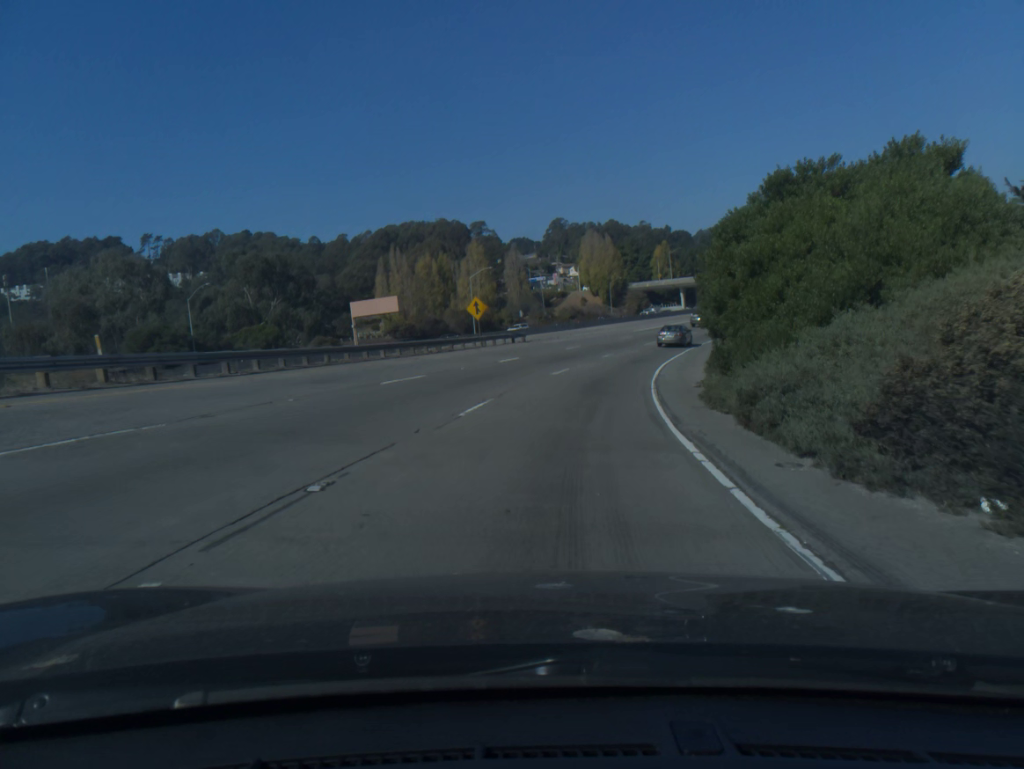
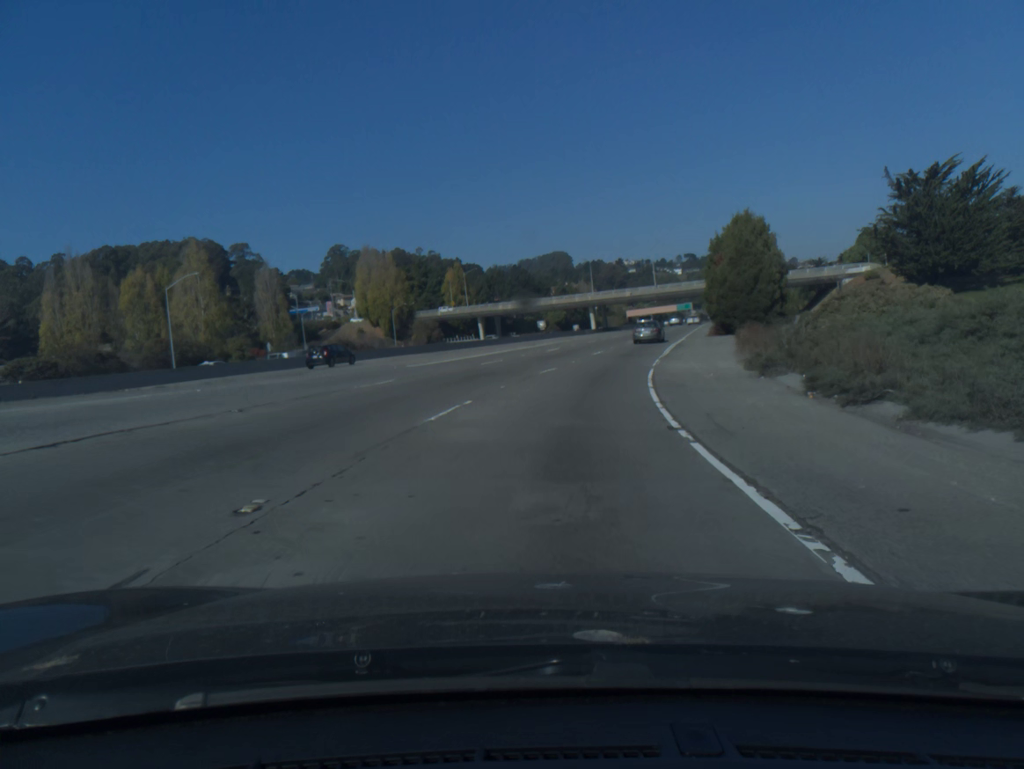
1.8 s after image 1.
(+5.5, +43.7) m; +15°
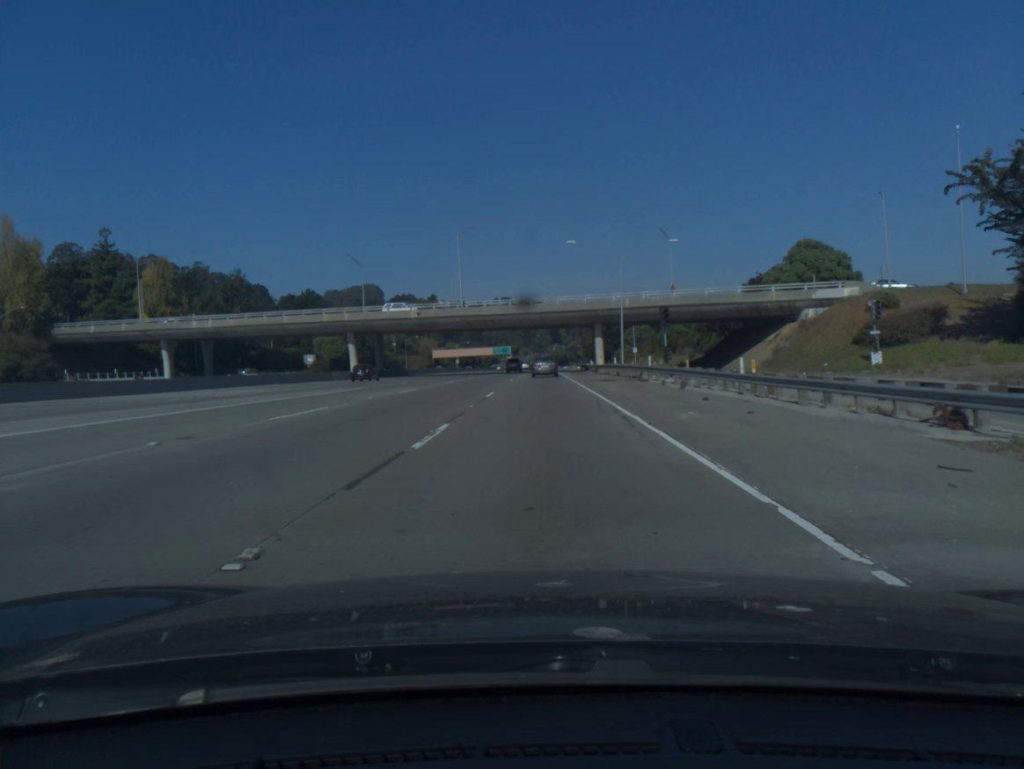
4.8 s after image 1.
(+11.4, +71.4) m; +14°
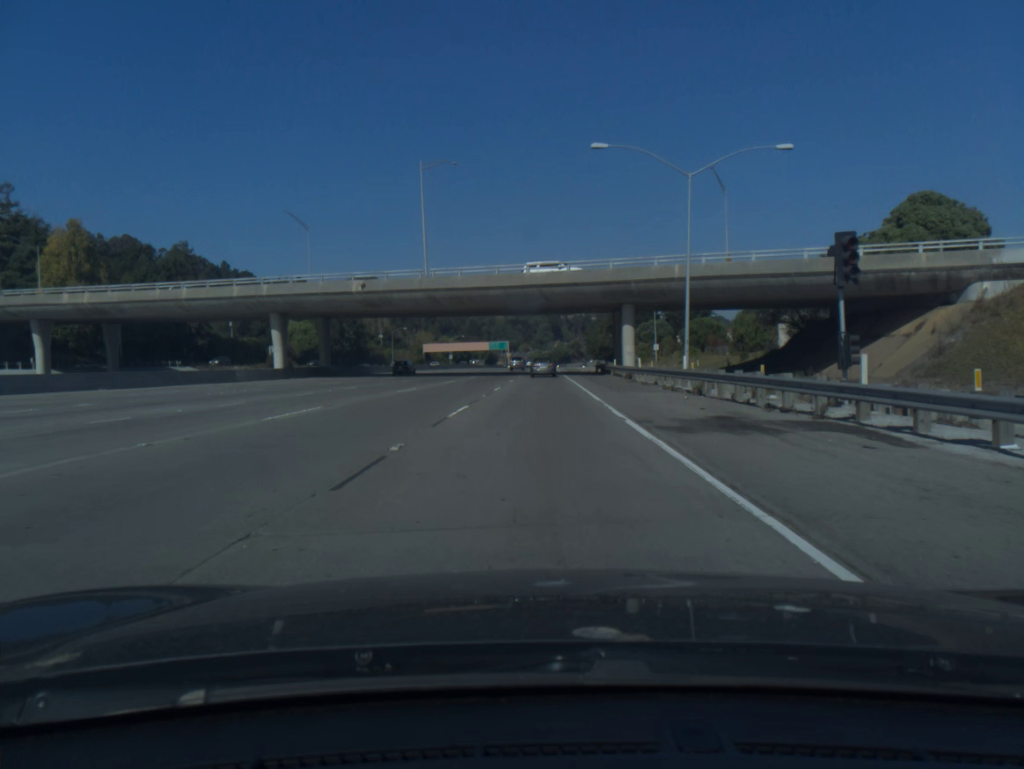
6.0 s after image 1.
(0.0, +28.7) m; 0°
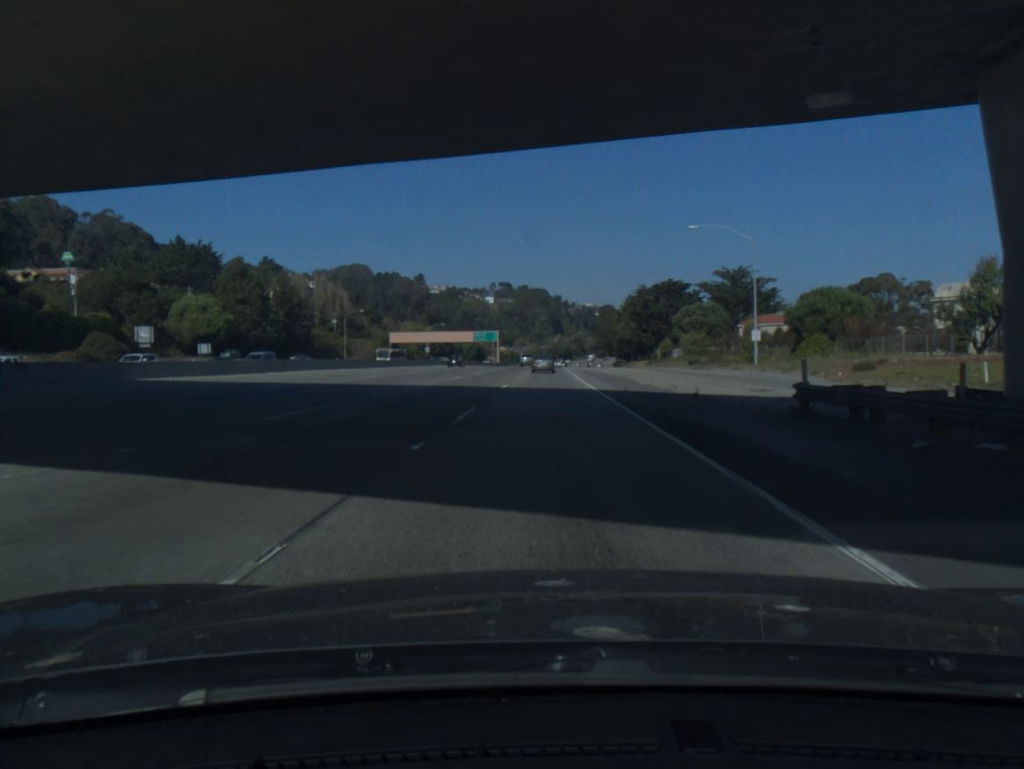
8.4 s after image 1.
(-0.1, +58.3) m; 0°
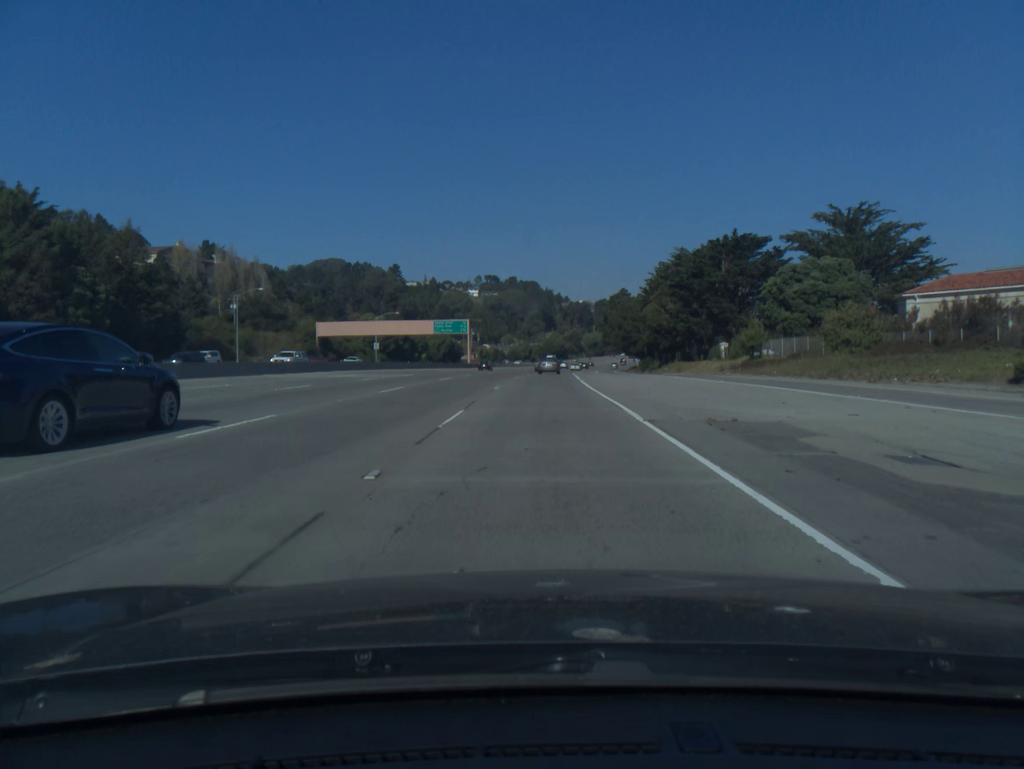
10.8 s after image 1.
(+0.5, +60.3) m; +1°
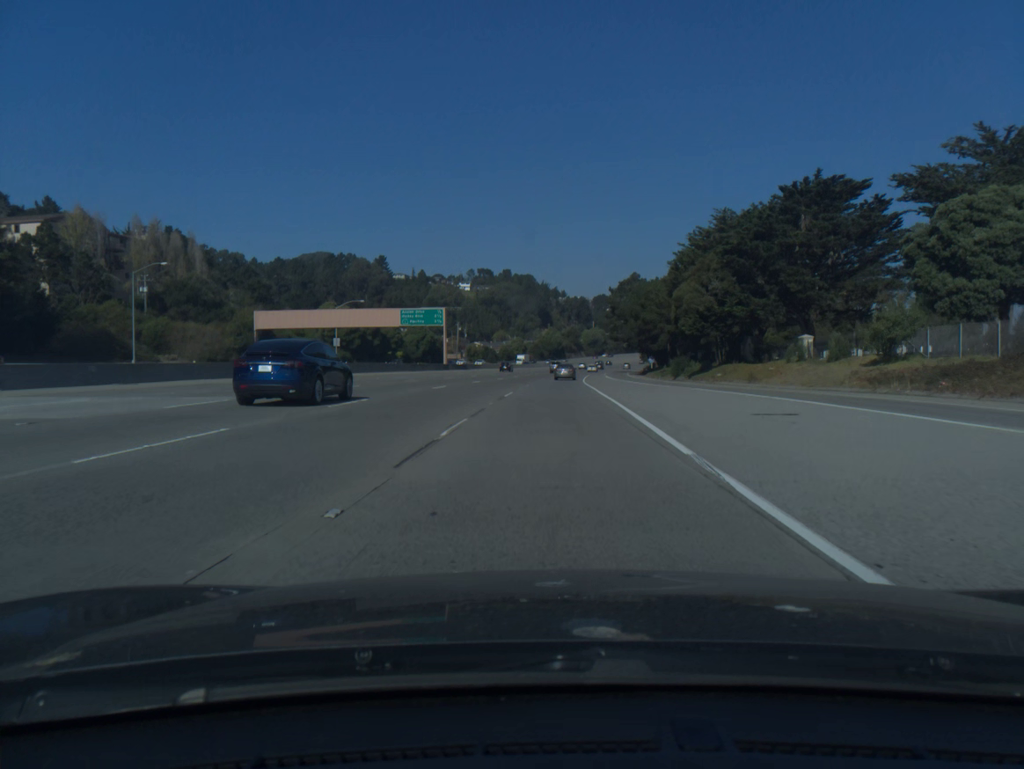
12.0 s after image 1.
(0.0, +31.1) m; 0°
